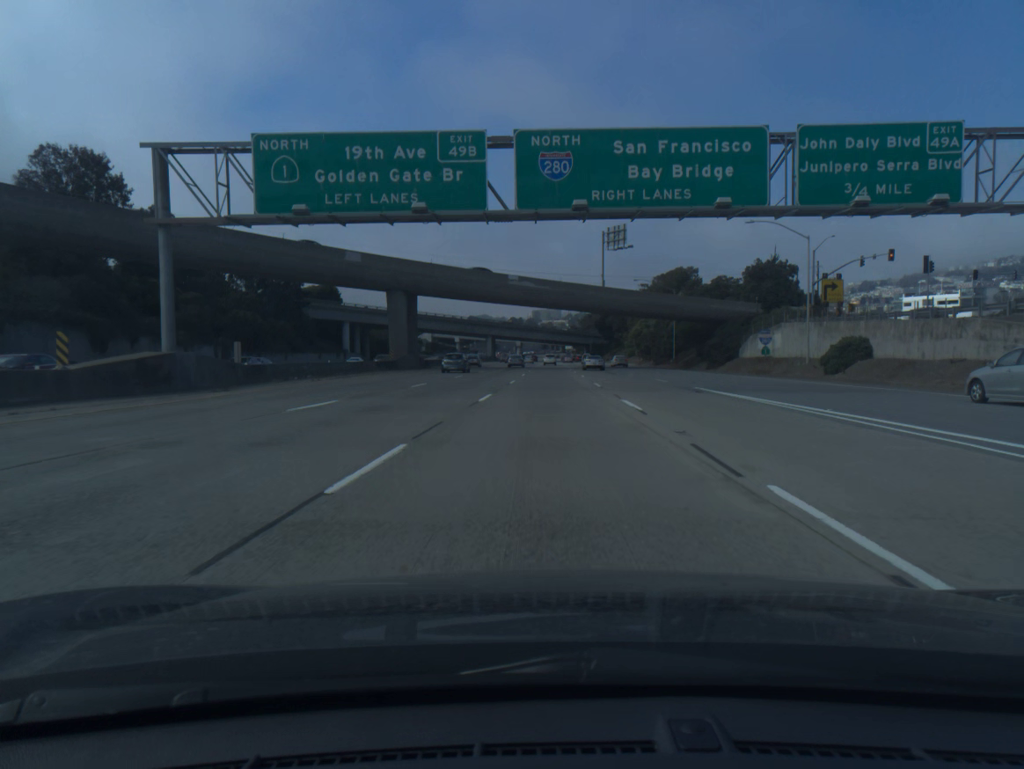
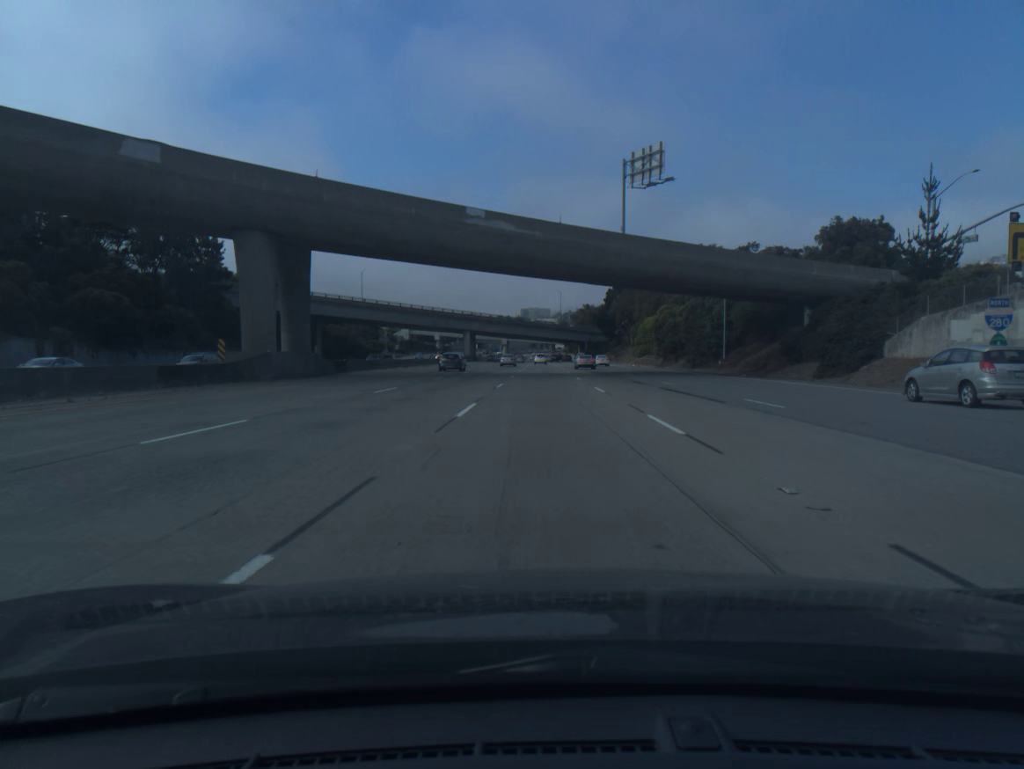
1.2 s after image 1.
(+0.2, +34.3) m; +1°
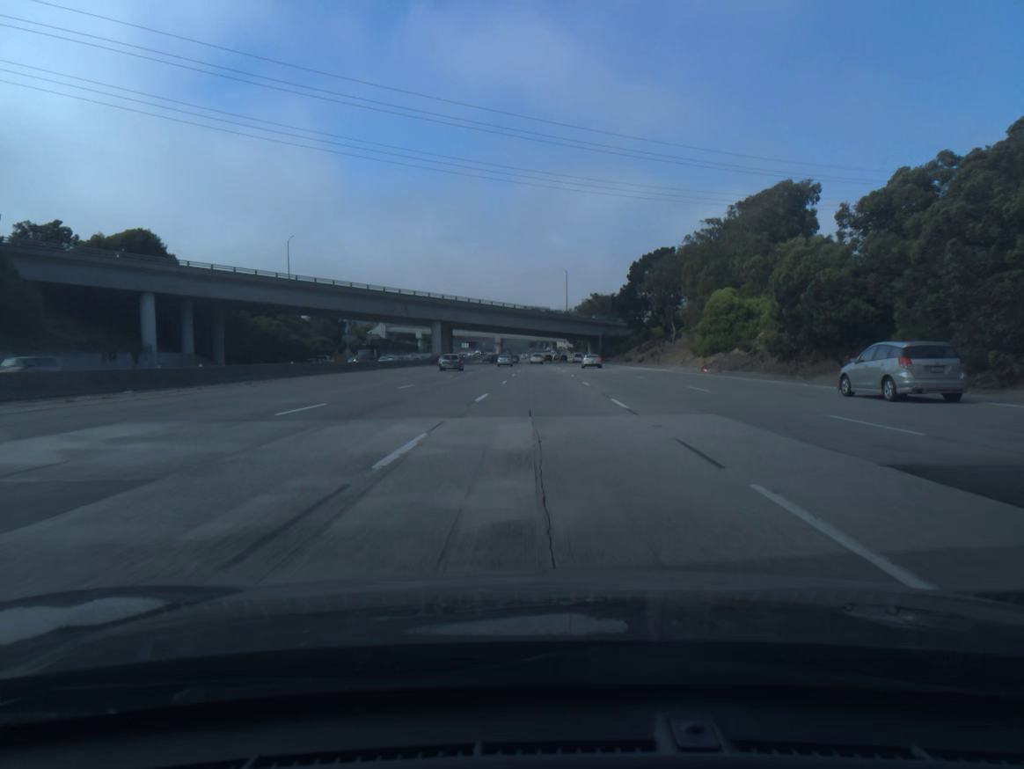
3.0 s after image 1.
(+0.1, +51.5) m; 0°
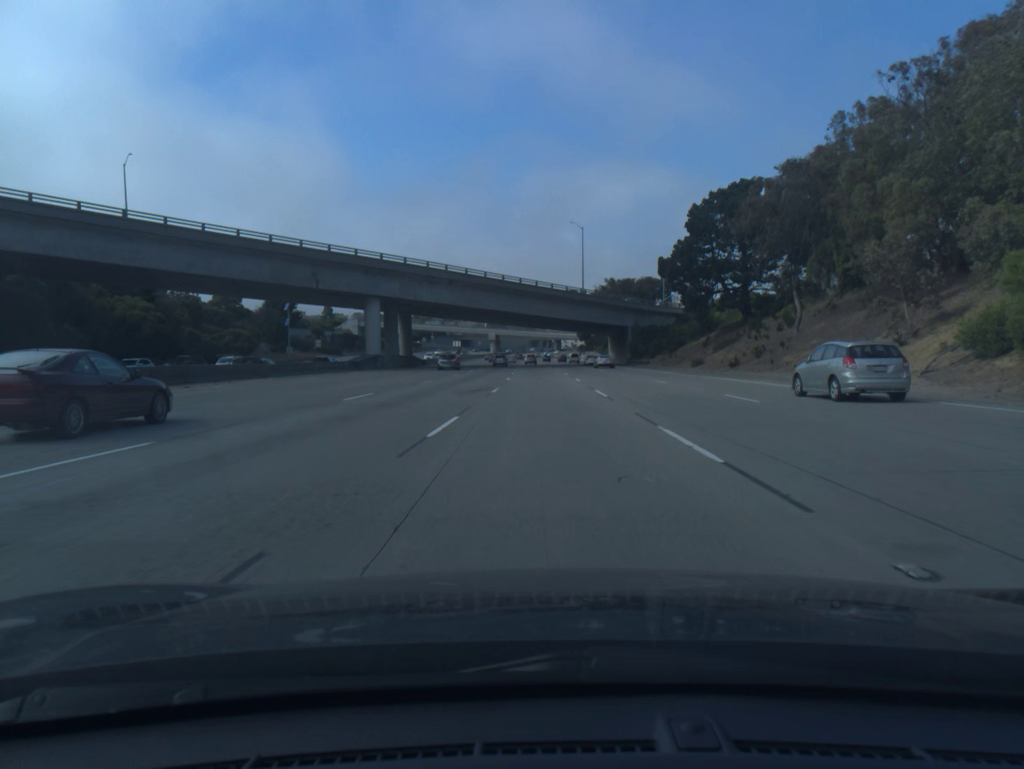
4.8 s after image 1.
(-0.2, +51.5) m; 0°
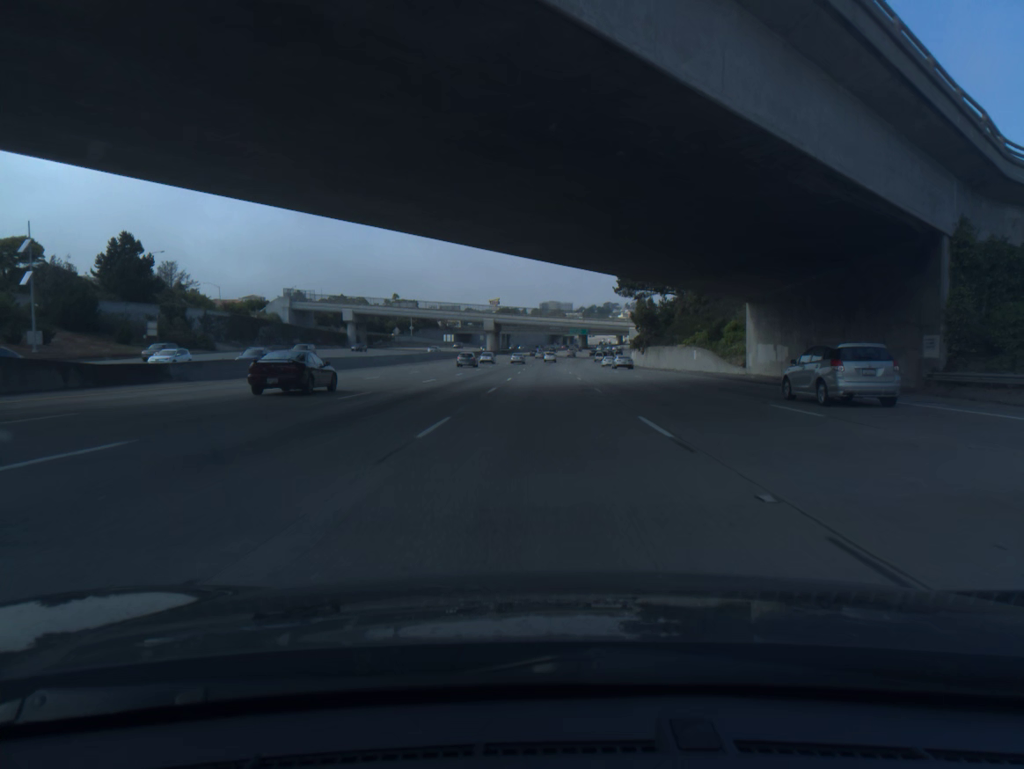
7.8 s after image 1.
(-0.8, +85.8) m; -1°
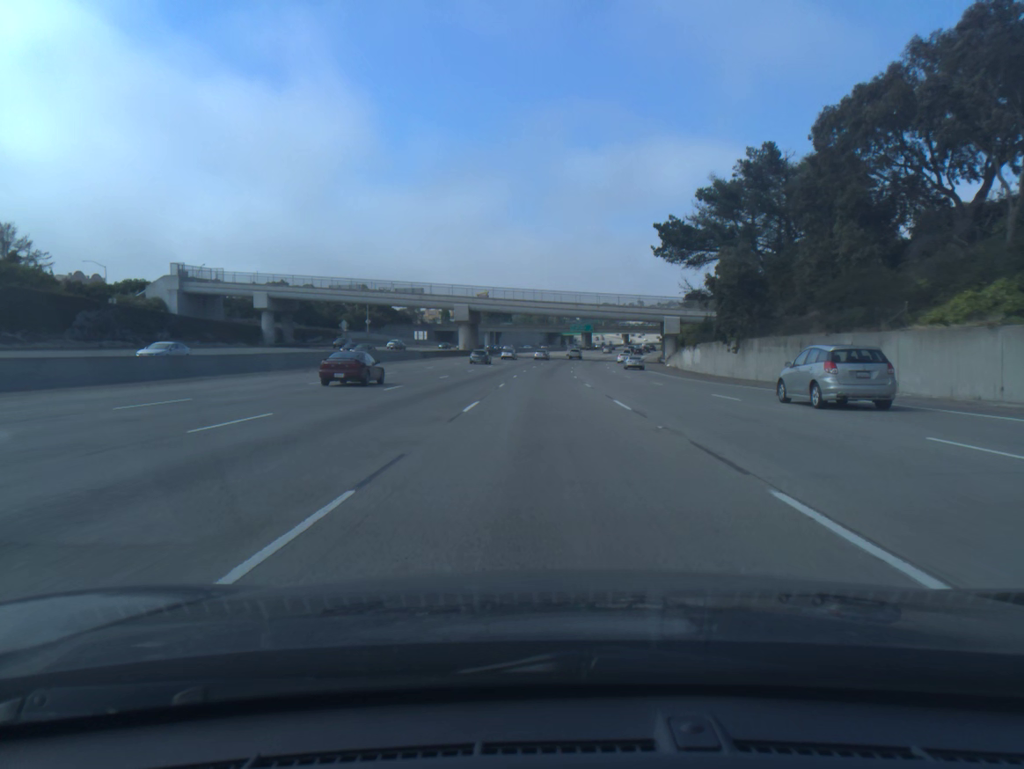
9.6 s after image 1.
(+0.1, +51.4) m; 0°
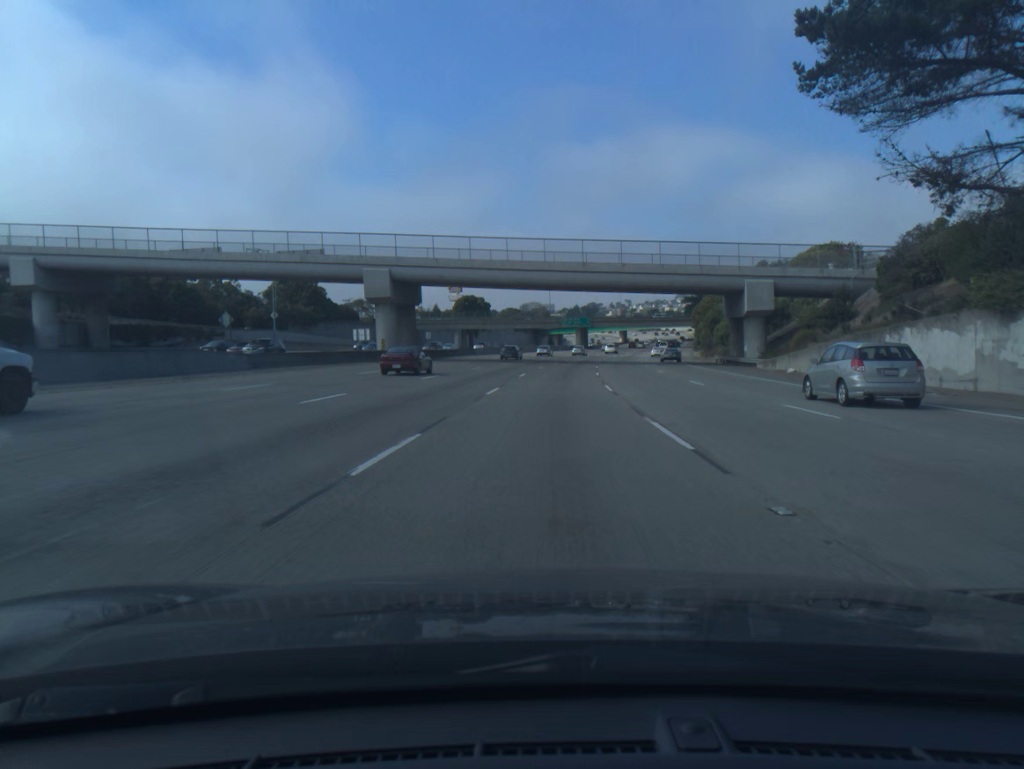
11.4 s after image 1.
(+0.4, +51.5) m; +1°
